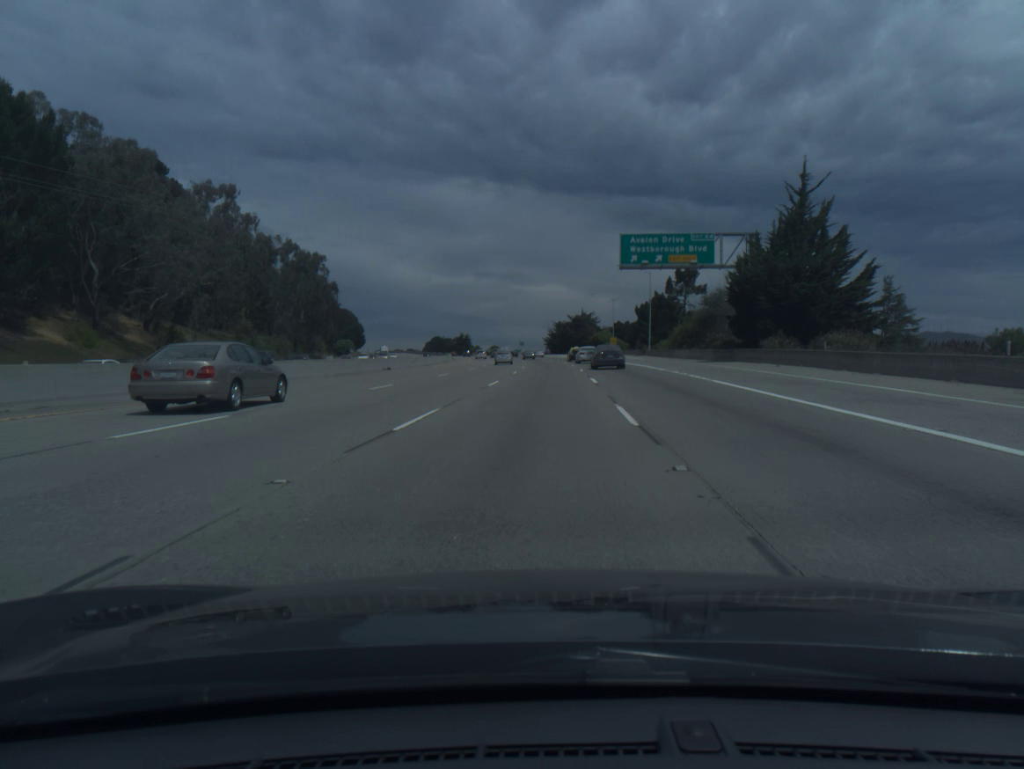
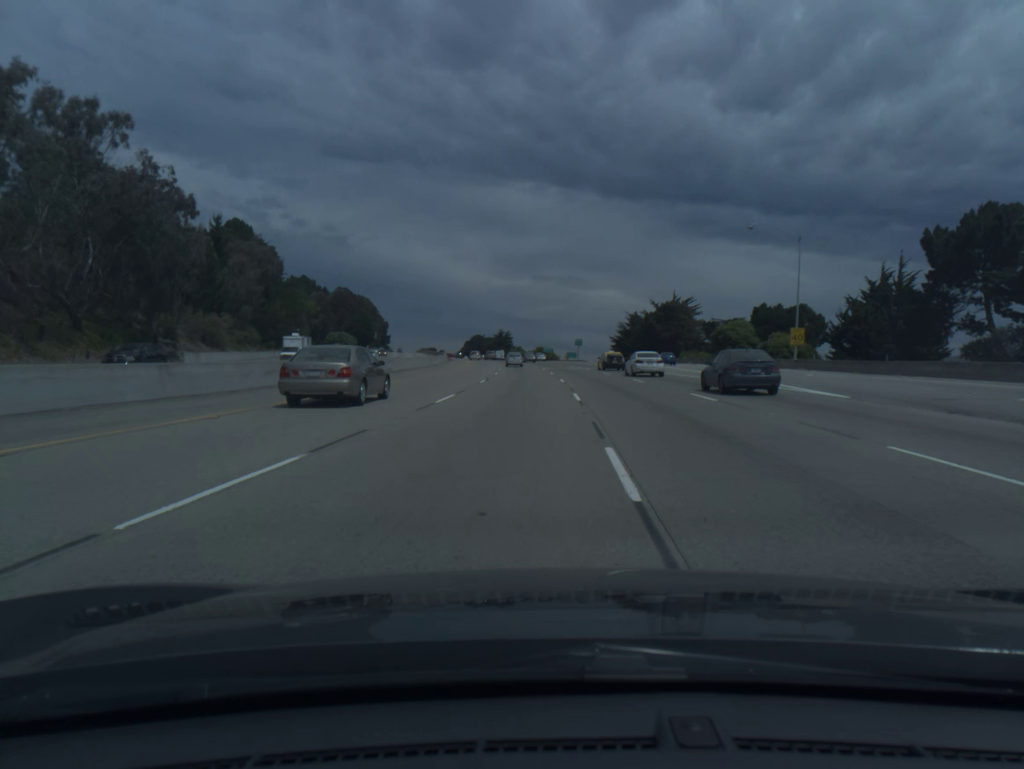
(-2.3, +93.0) m; -4°
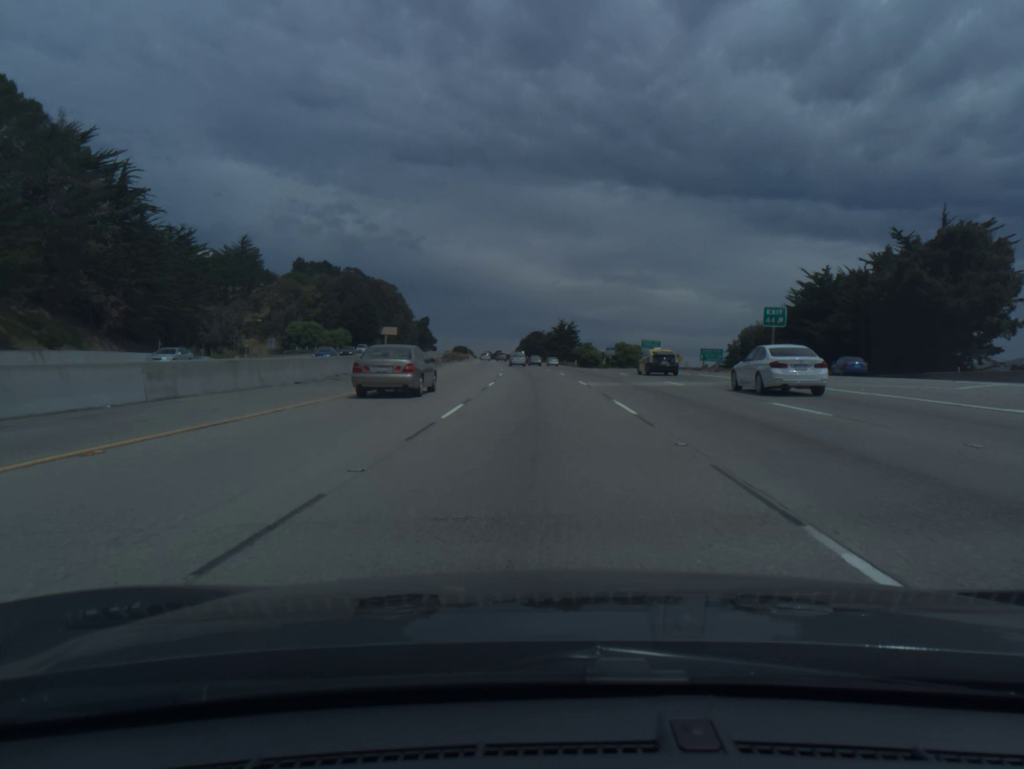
(-2.9, +93.0) m; -5°
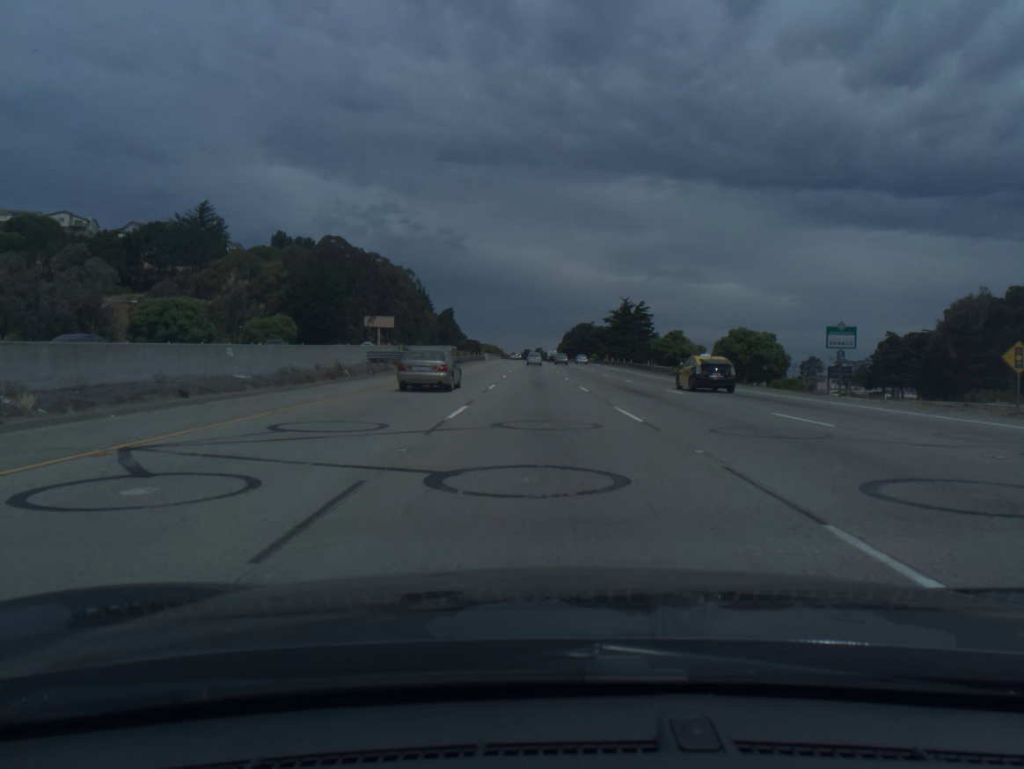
(-2.1, +72.9) m; -3°
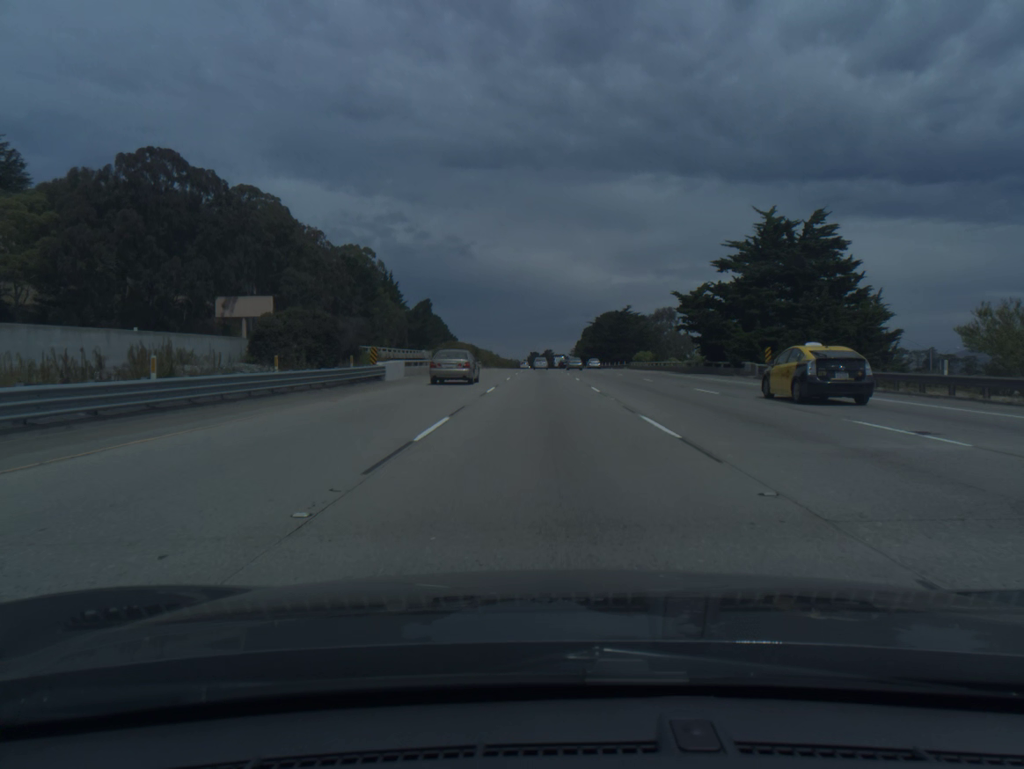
(-1.1, +91.6) m; -1°
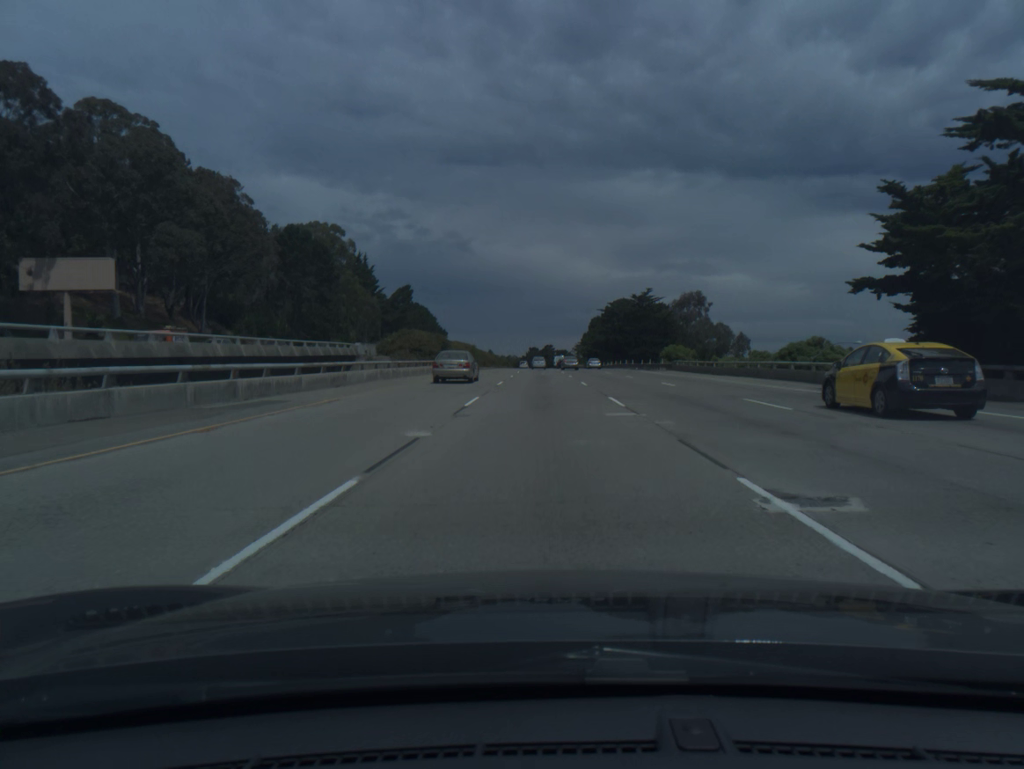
(0.0, +36.6) m; 0°
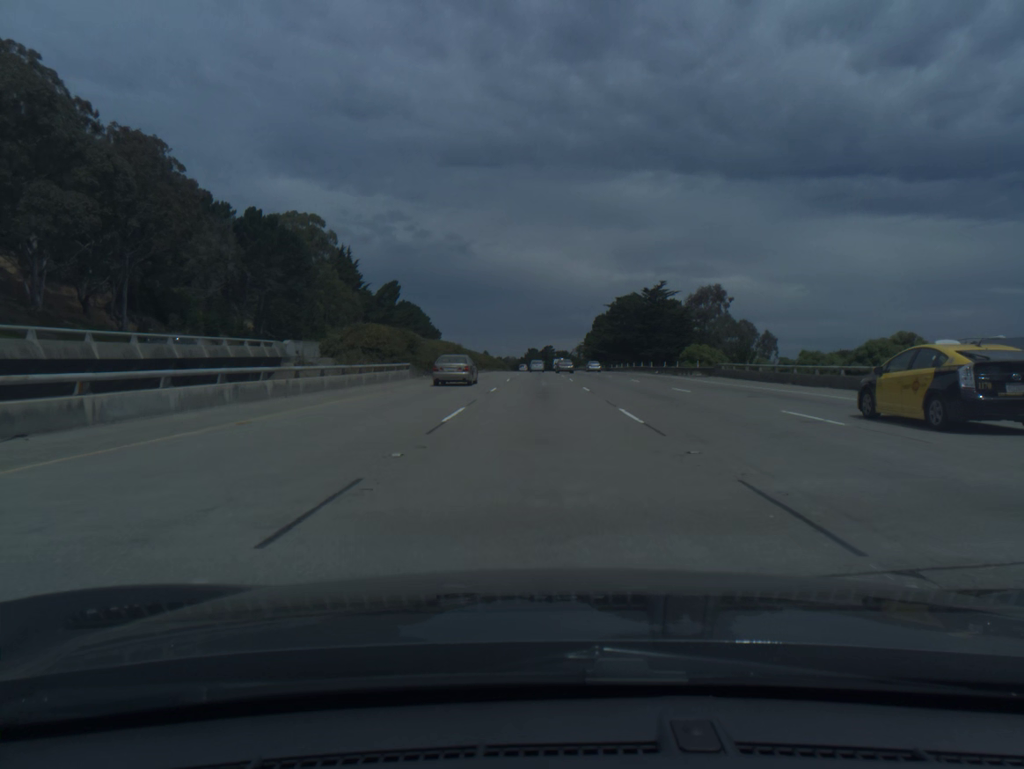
(0.0, +18.3) m; 0°
